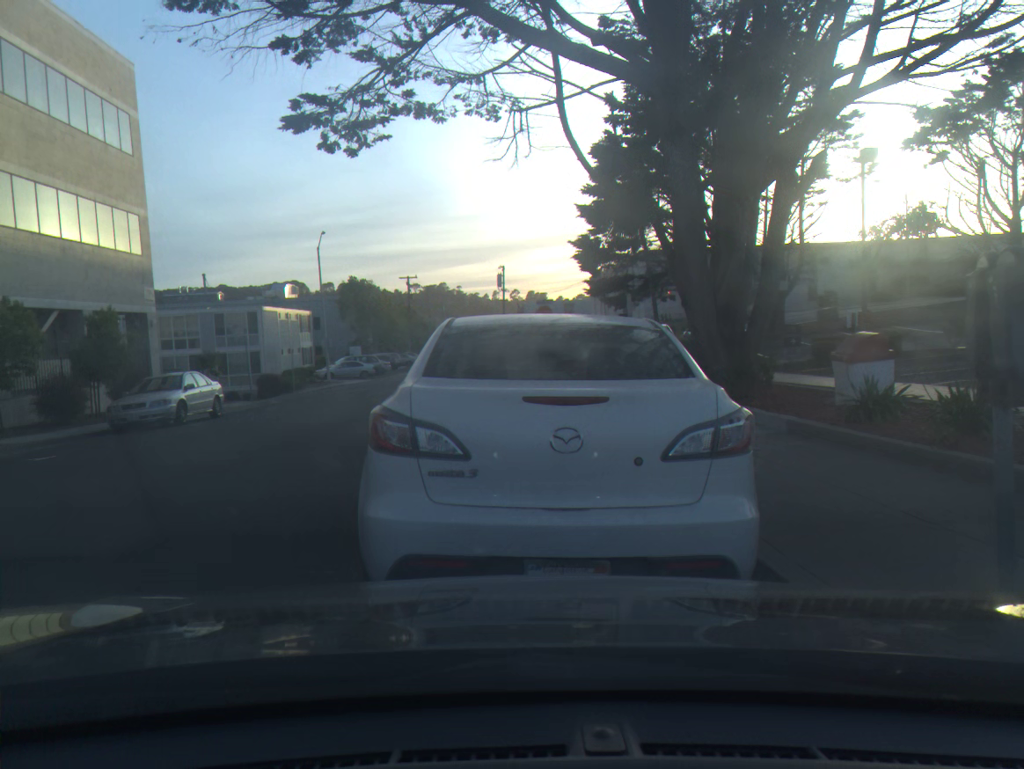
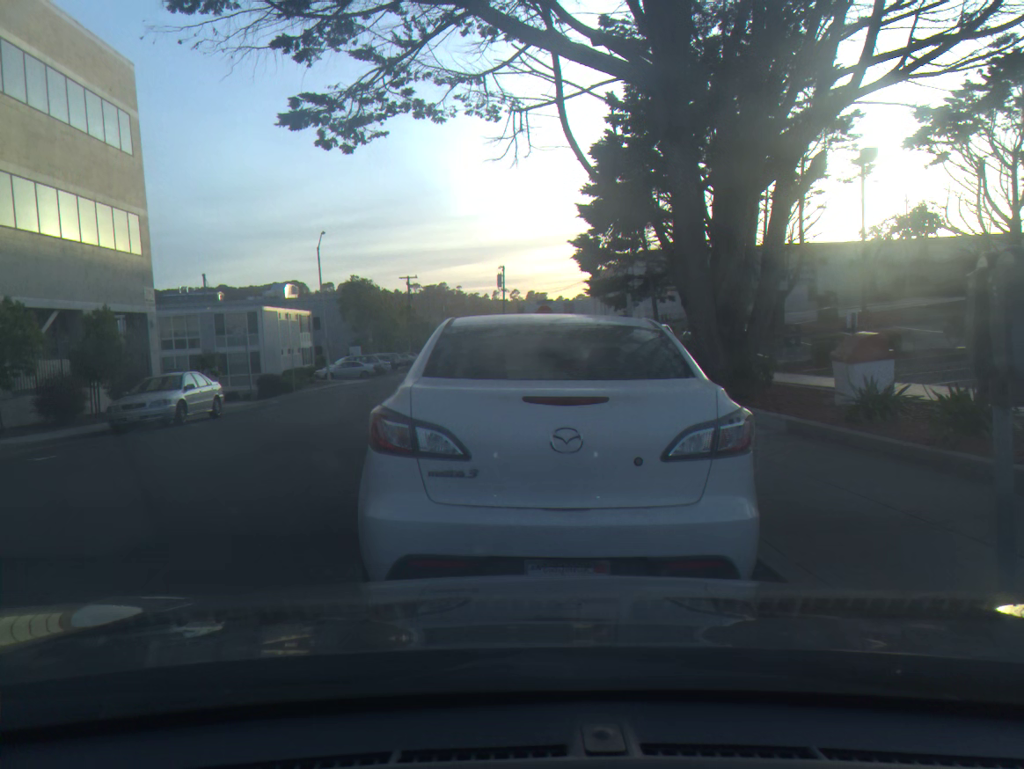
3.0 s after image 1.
(0.0, 0.0) m; 0°
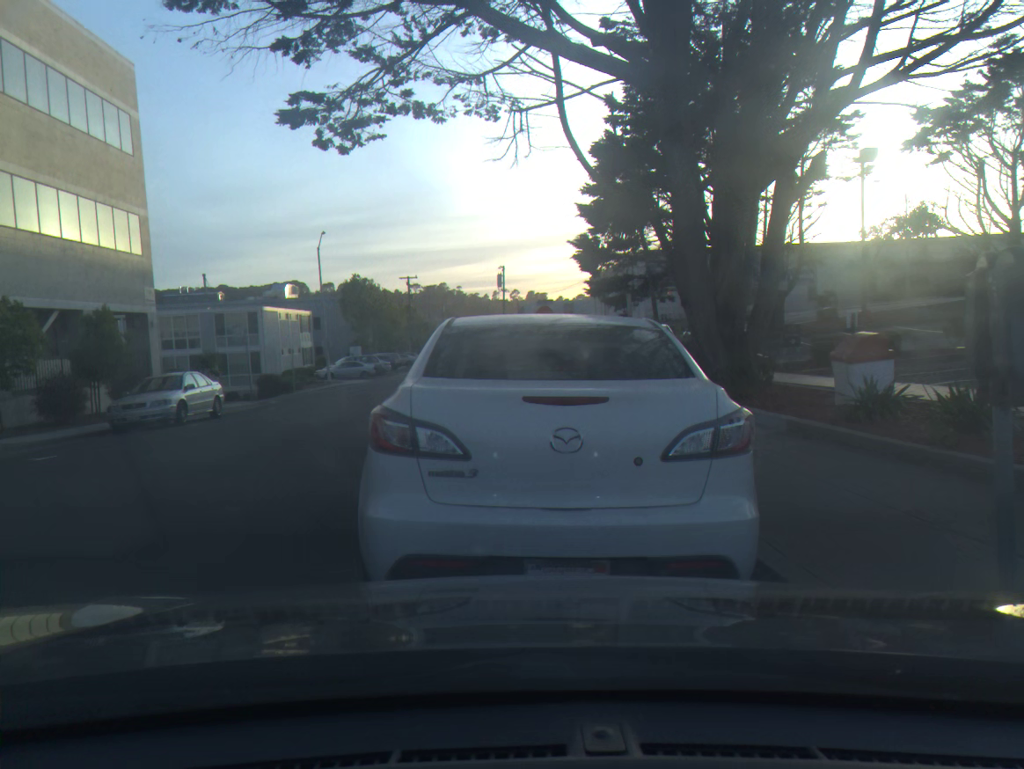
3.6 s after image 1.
(0.0, 0.0) m; 0°
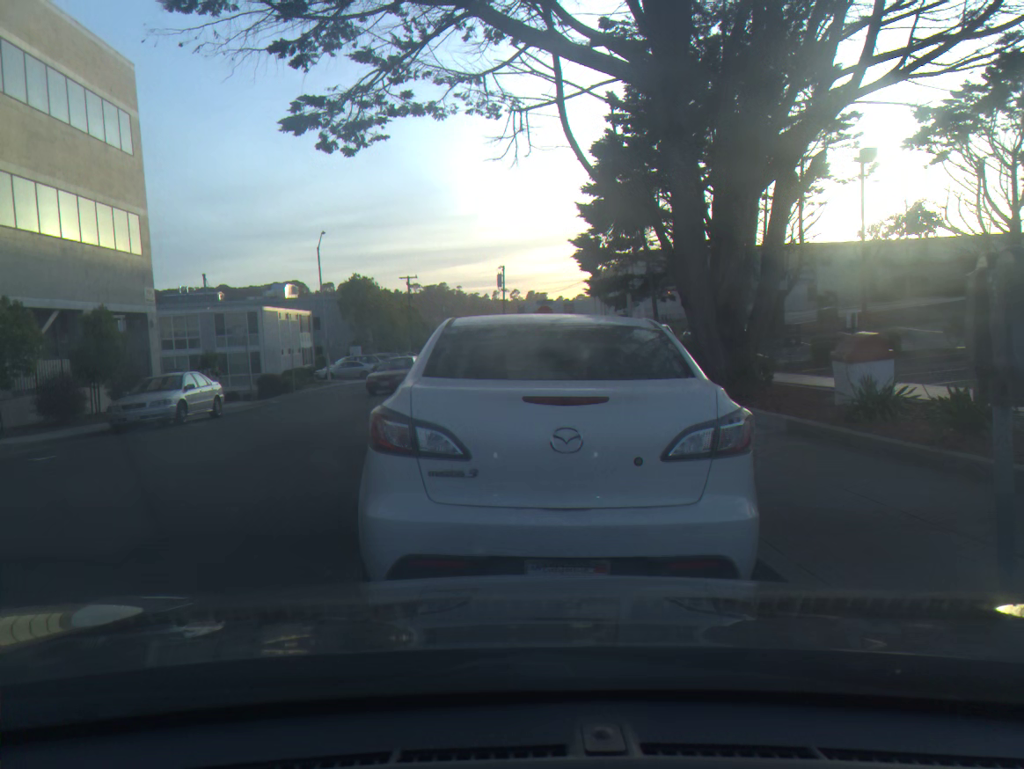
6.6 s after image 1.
(0.0, 0.0) m; 0°
